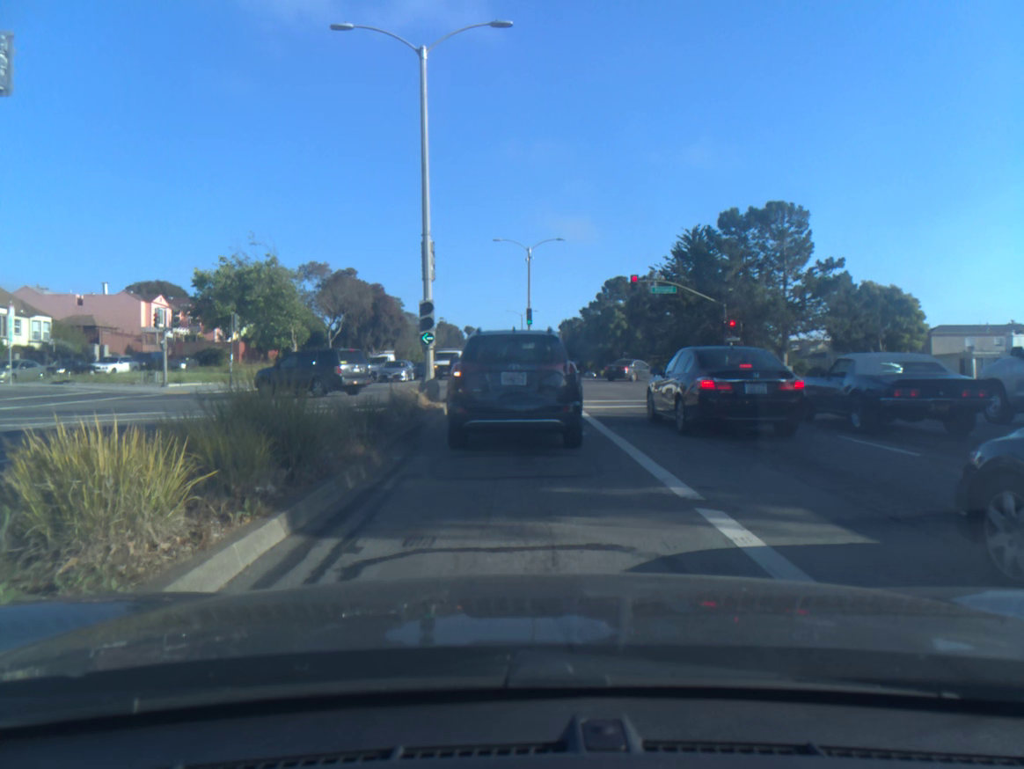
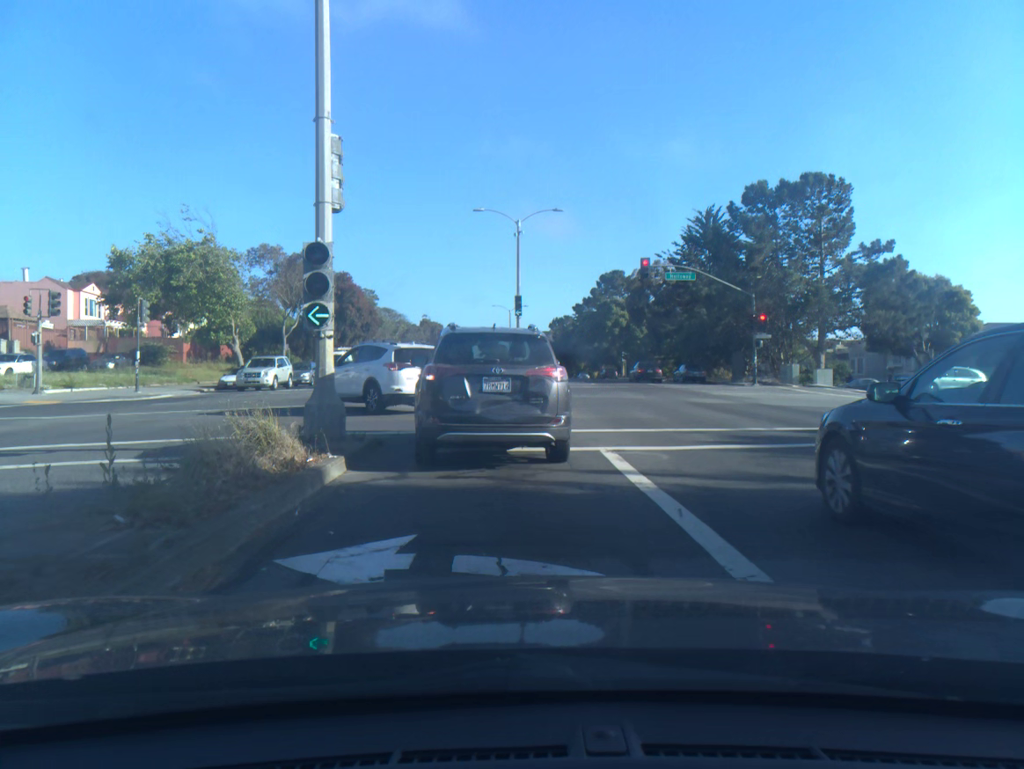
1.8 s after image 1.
(+0.1, +9.5) m; +1°
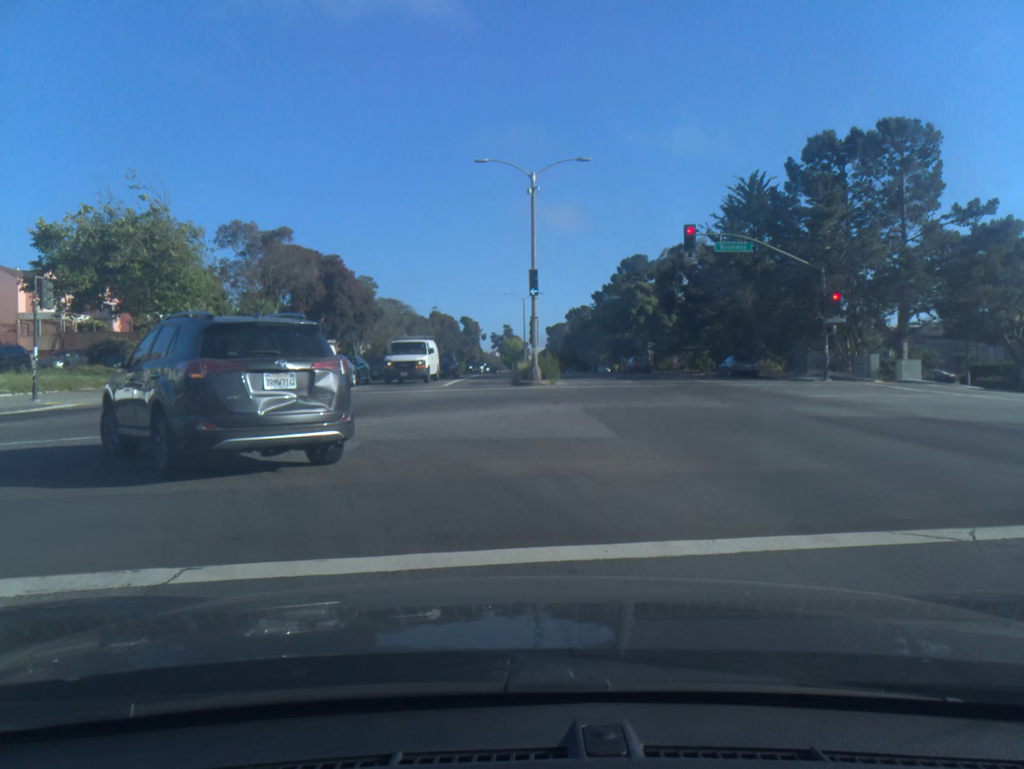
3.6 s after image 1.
(0.0, +8.8) m; -1°
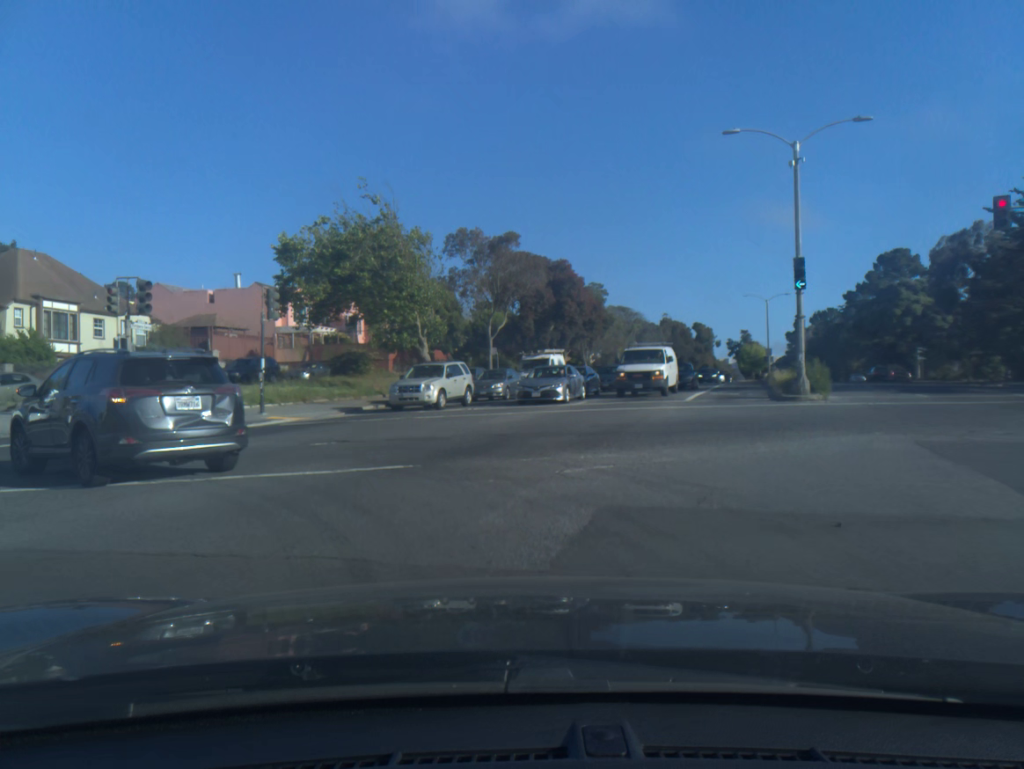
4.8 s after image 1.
(-0.8, +4.6) m; -29°
